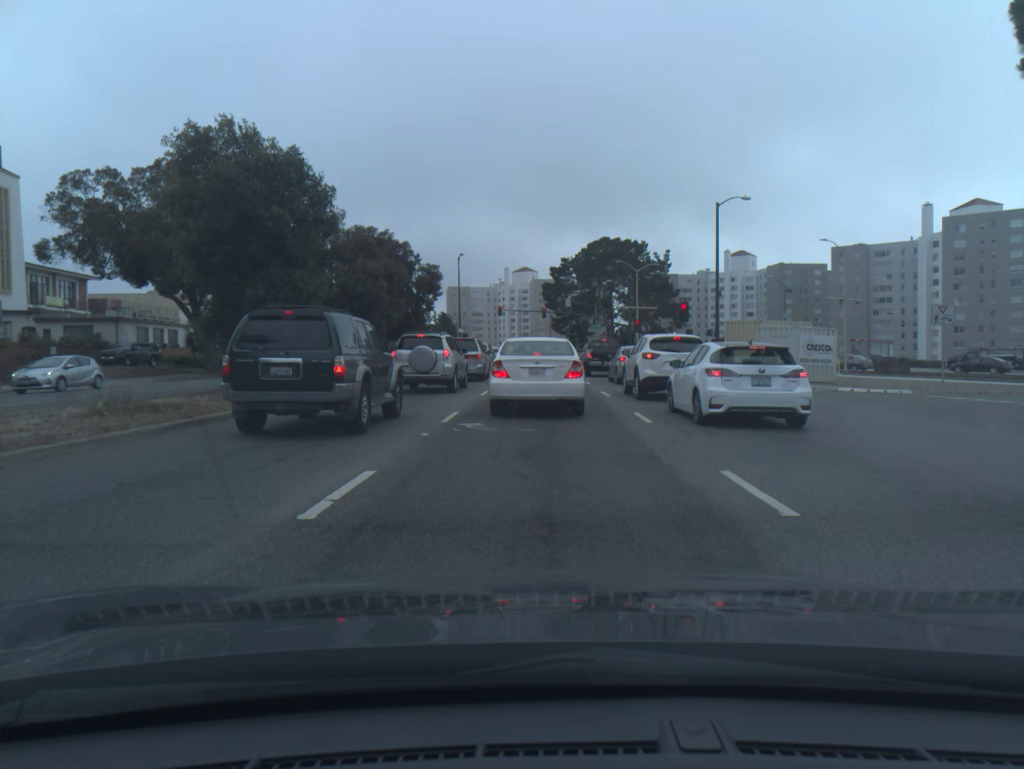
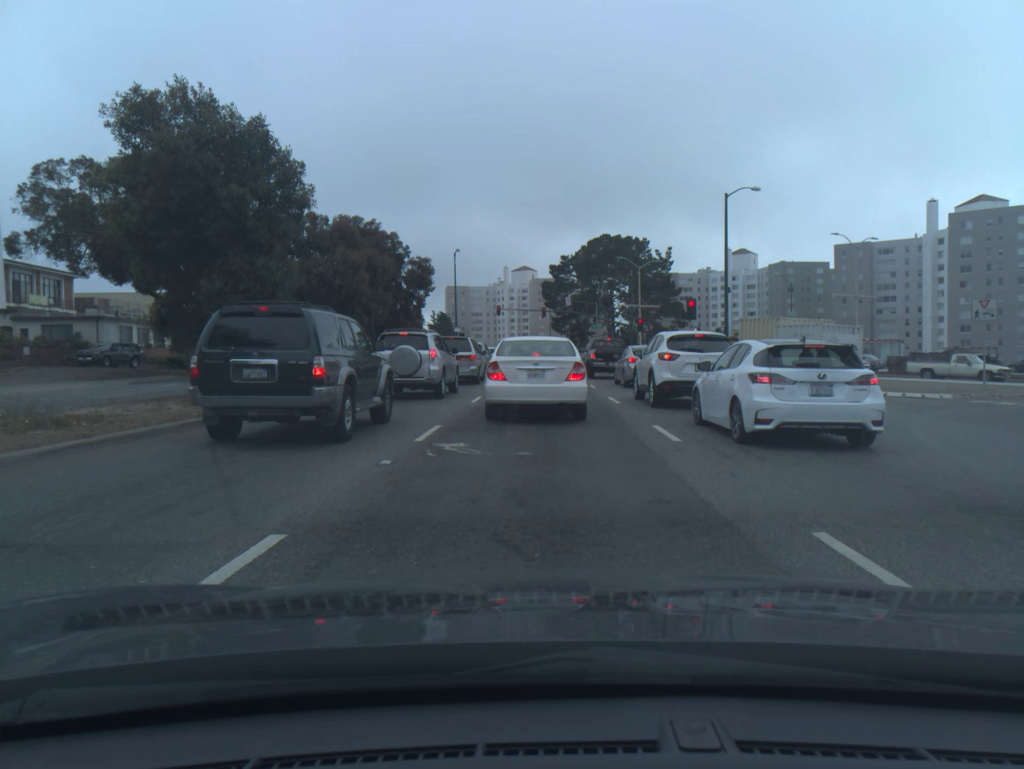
(0.0, +2.8) m; 0°
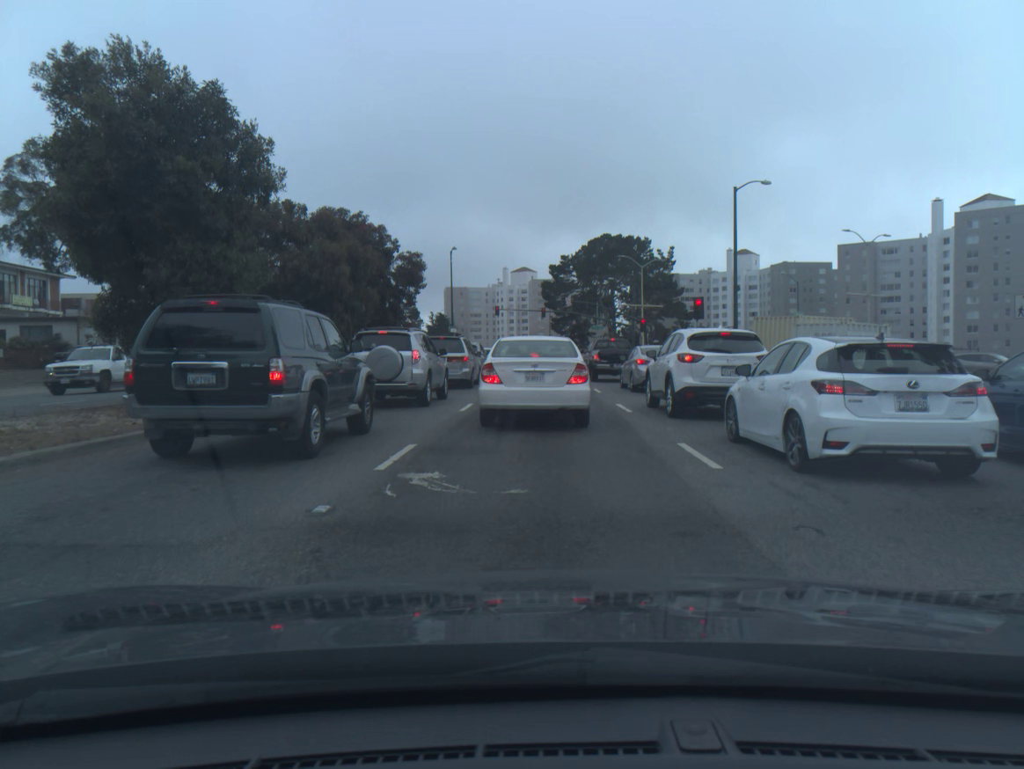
(0.0, +2.4) m; 0°
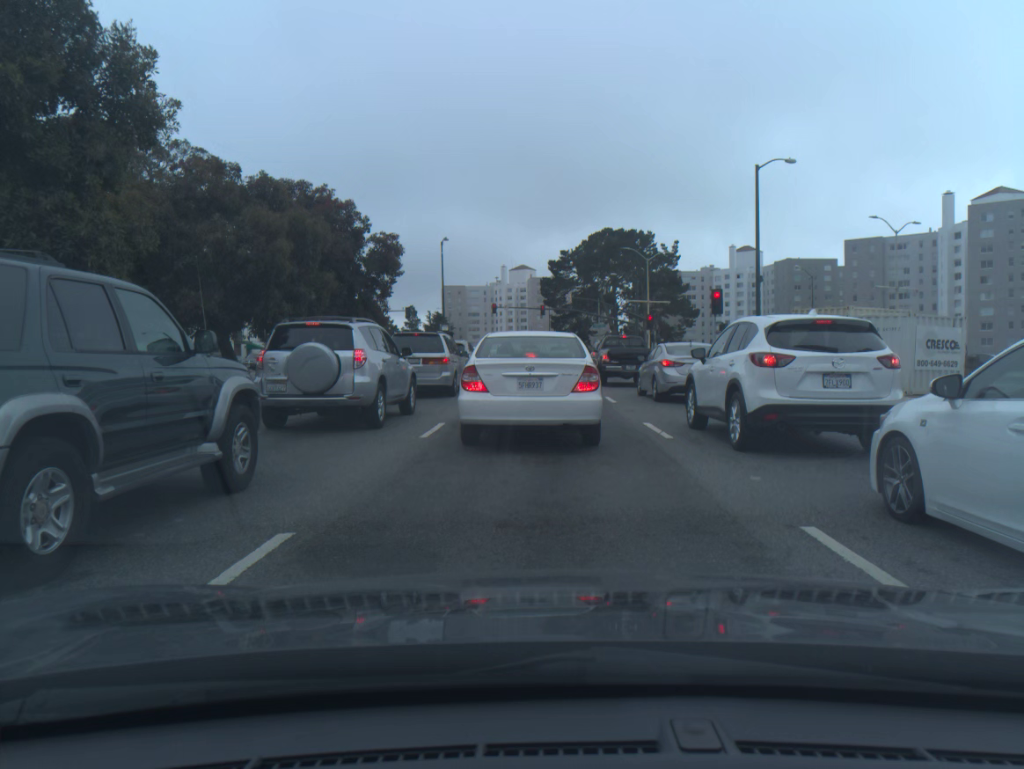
(0.0, +5.1) m; 0°
